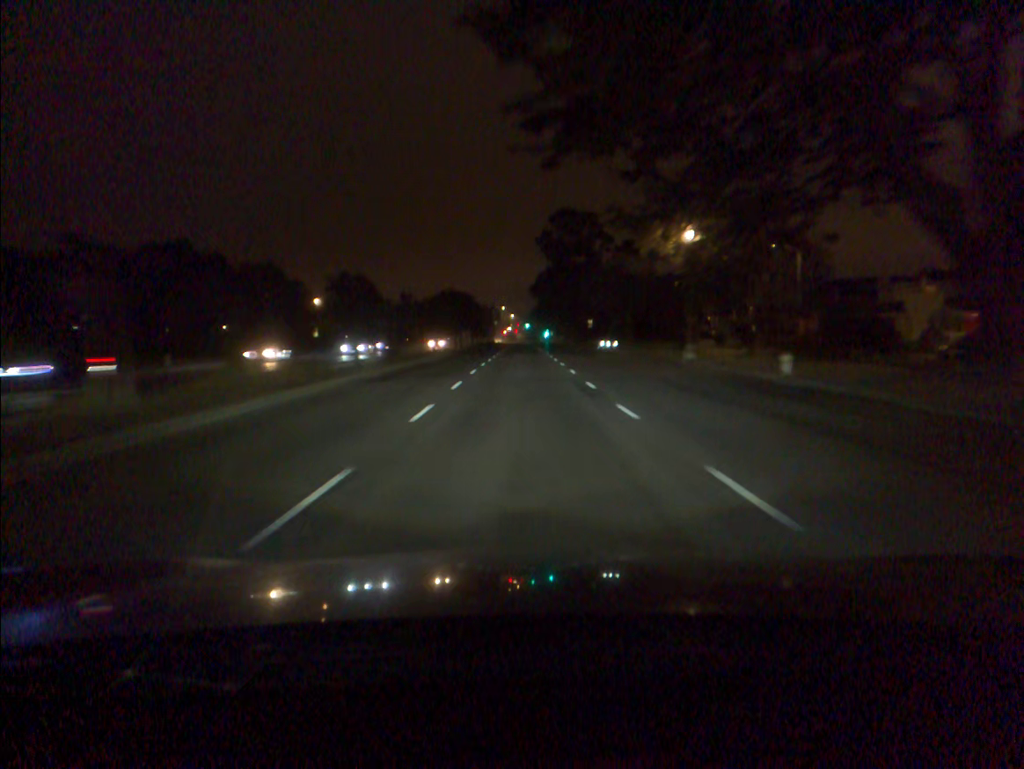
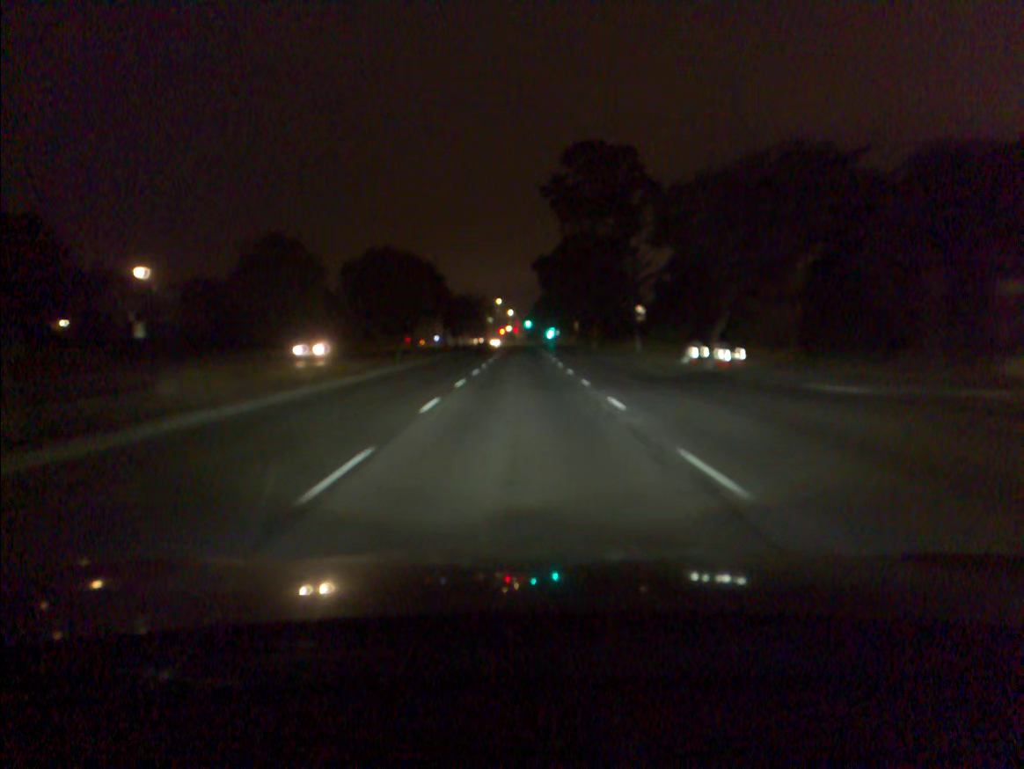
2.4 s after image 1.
(-0.1, +42.7) m; 0°
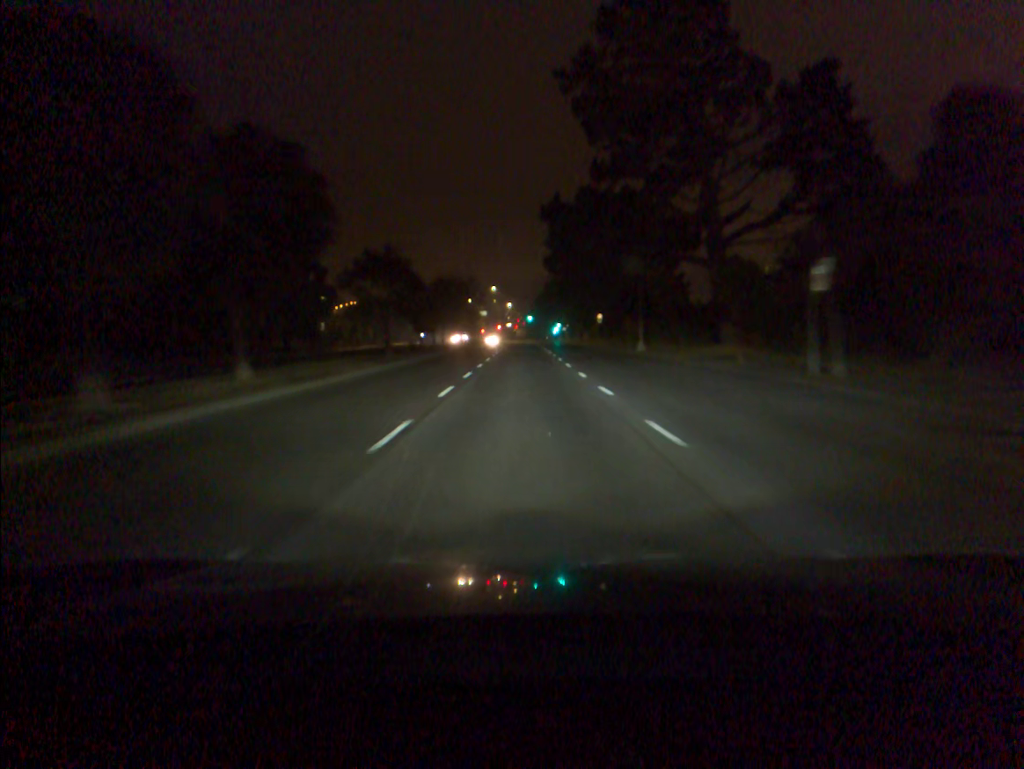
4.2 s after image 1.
(0.0, +33.7) m; 0°
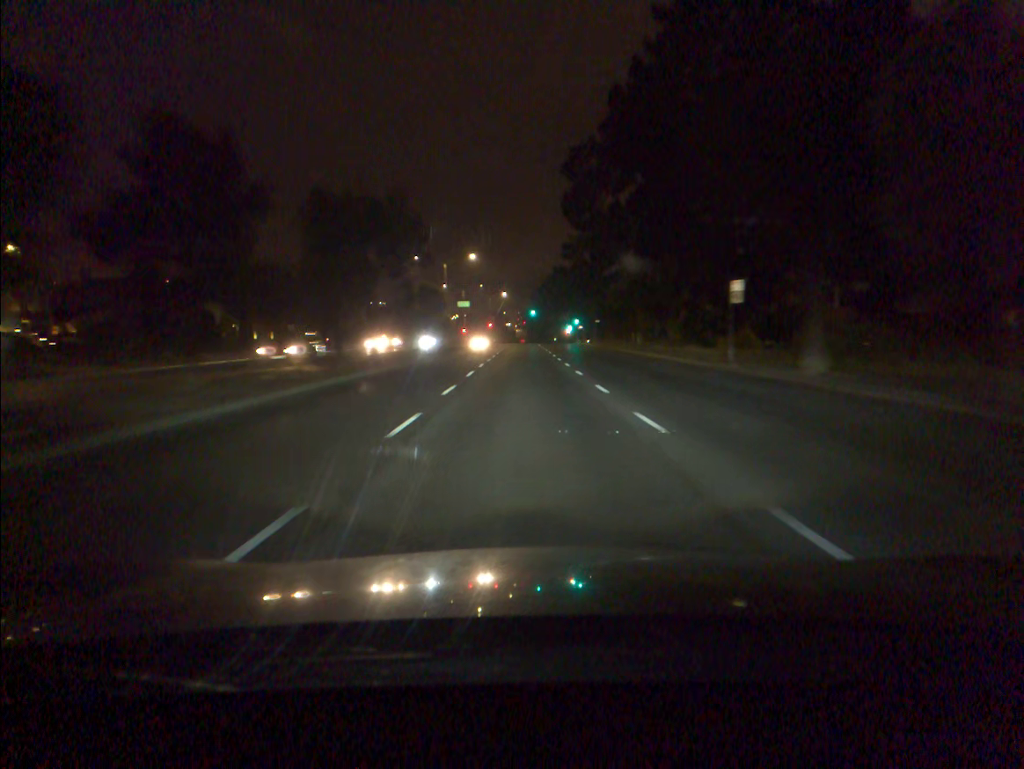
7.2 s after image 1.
(+0.1, +57.0) m; 0°
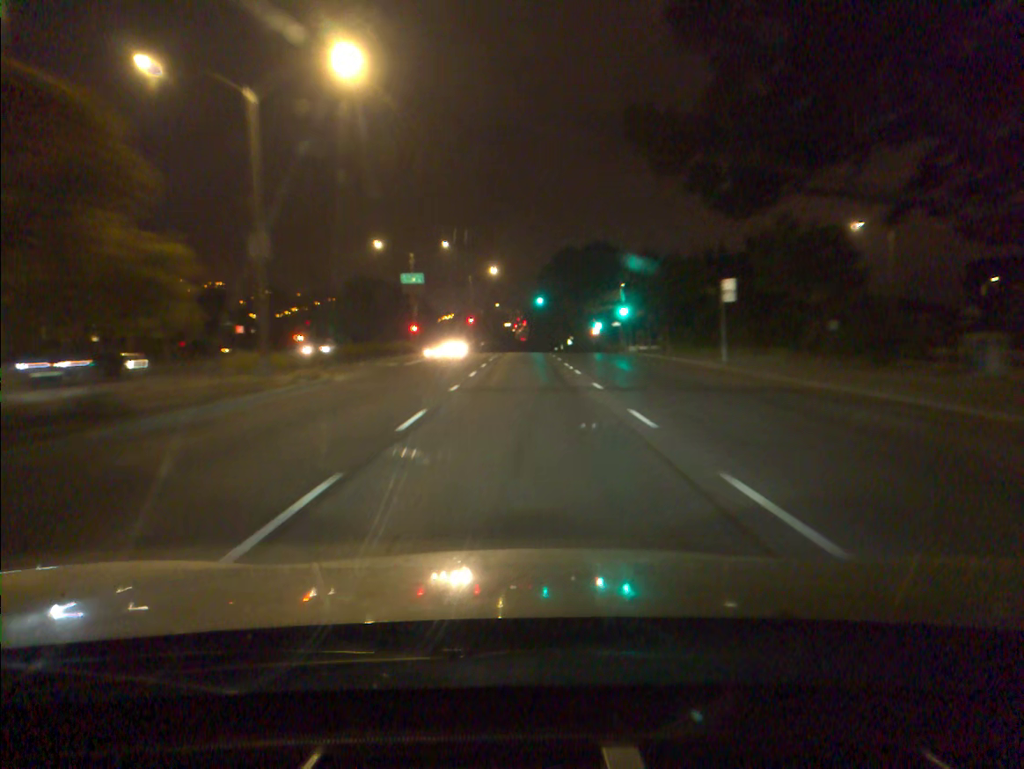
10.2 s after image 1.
(-0.1, +57.0) m; 0°
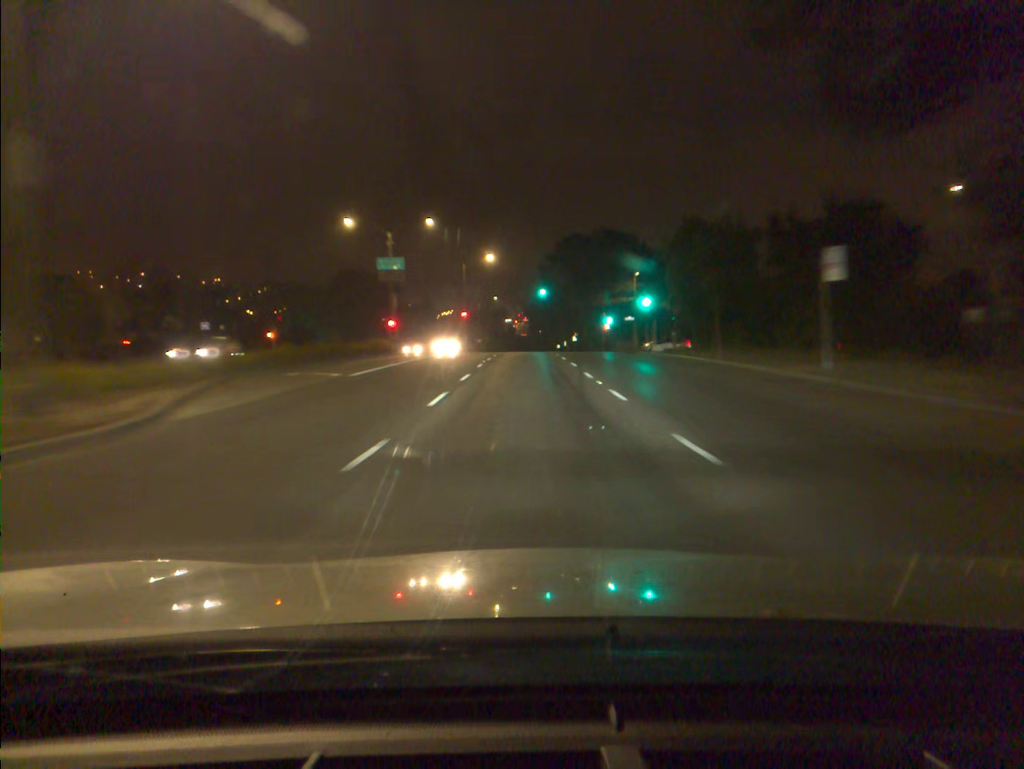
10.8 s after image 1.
(0.0, +11.3) m; 0°
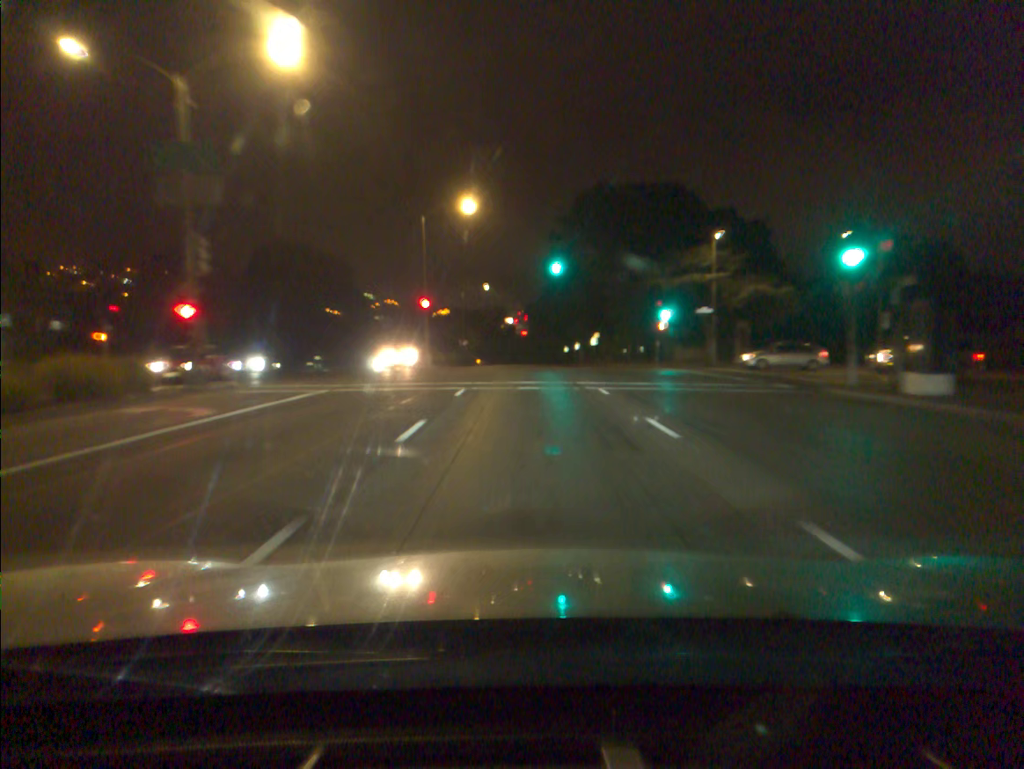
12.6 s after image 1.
(+0.1, +34.0) m; 0°
